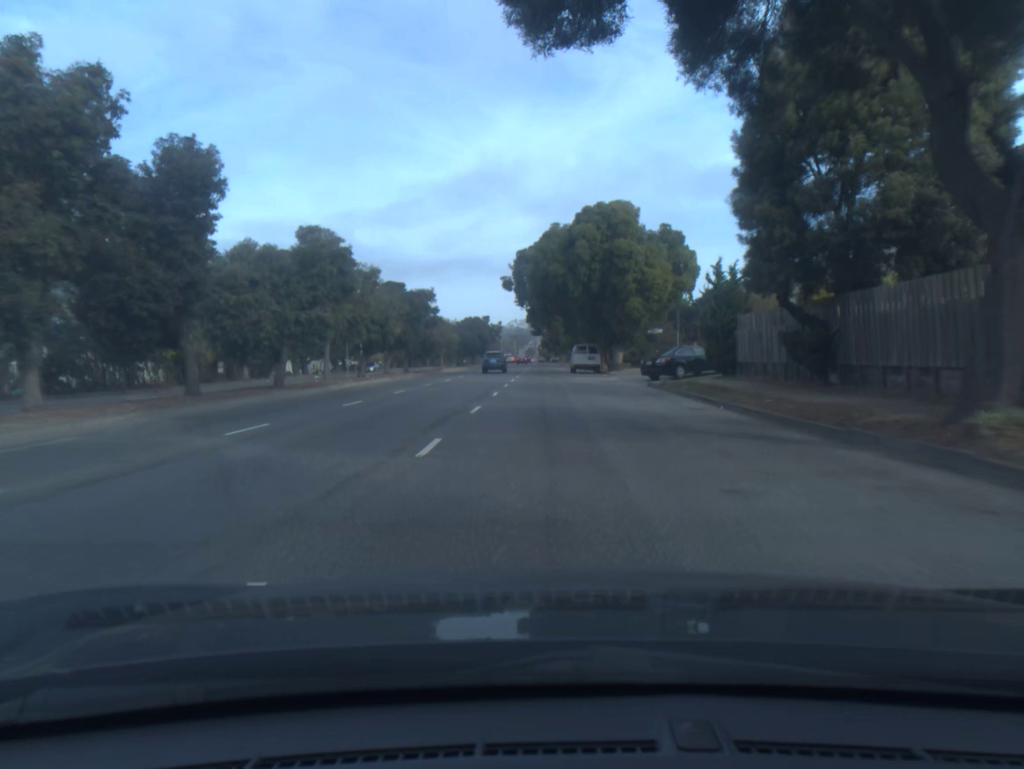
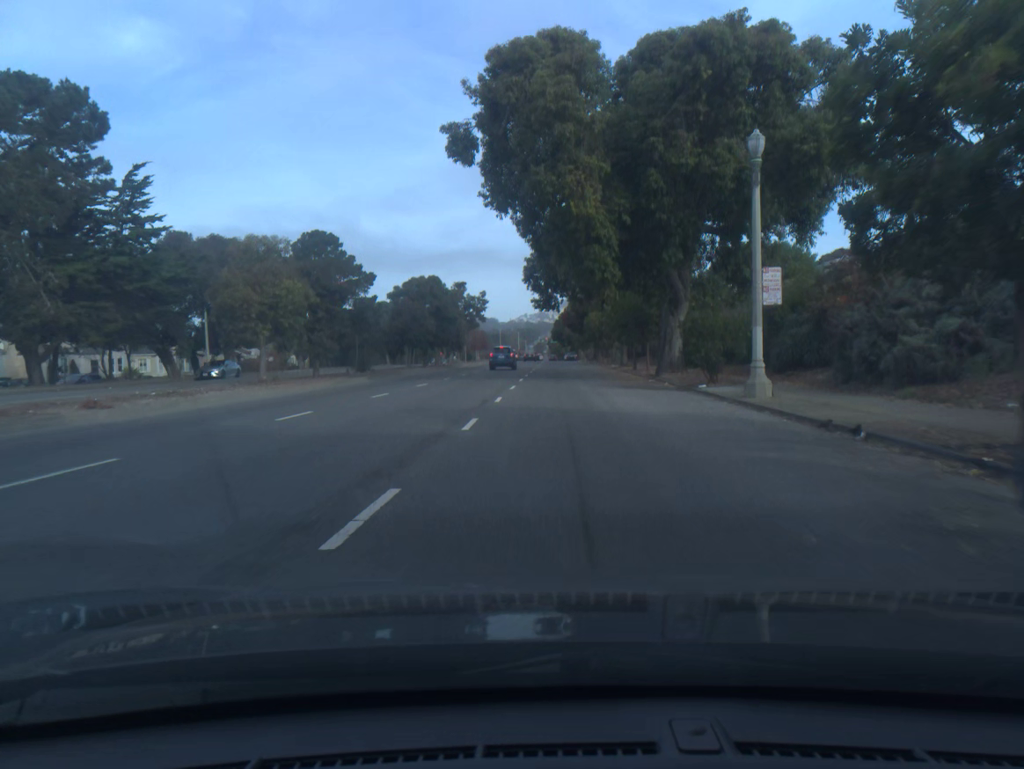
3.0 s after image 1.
(-0.3, +56.3) m; -1°
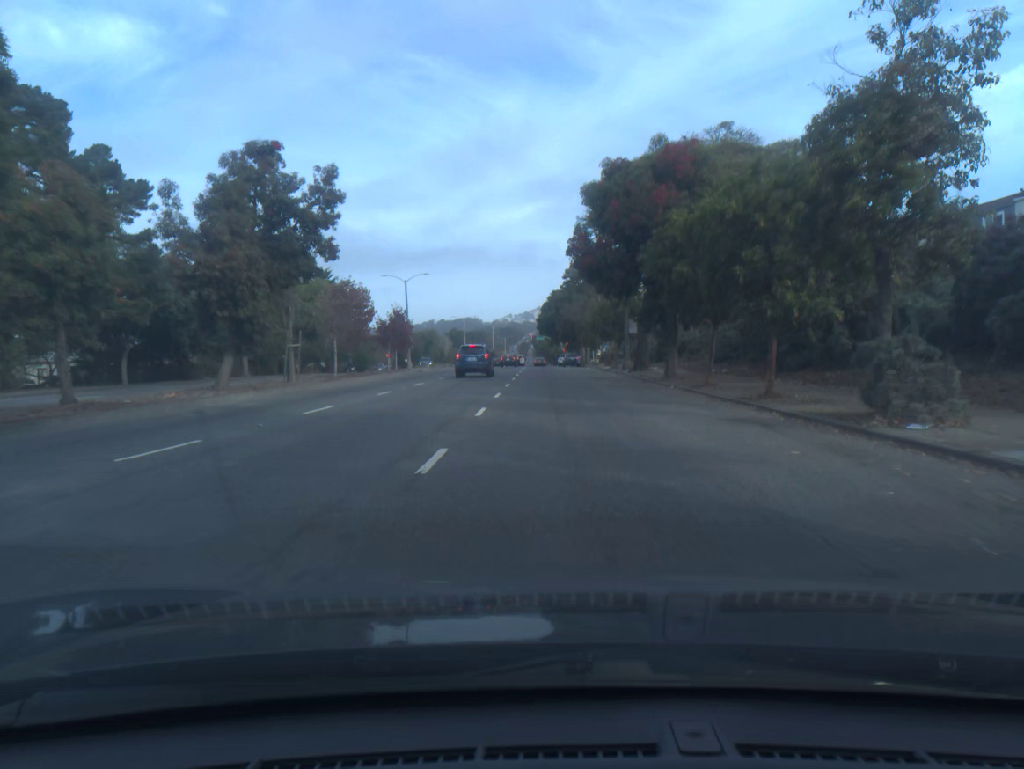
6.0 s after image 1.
(+0.6, +56.0) m; +1°
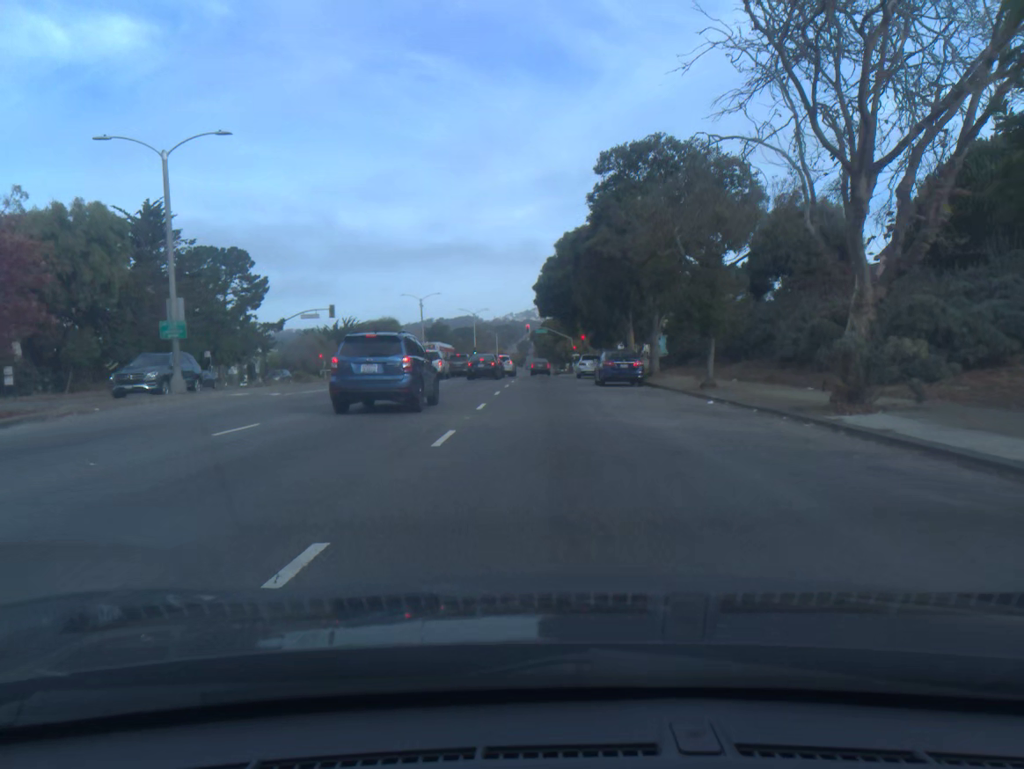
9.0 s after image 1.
(-0.1, +48.7) m; 0°
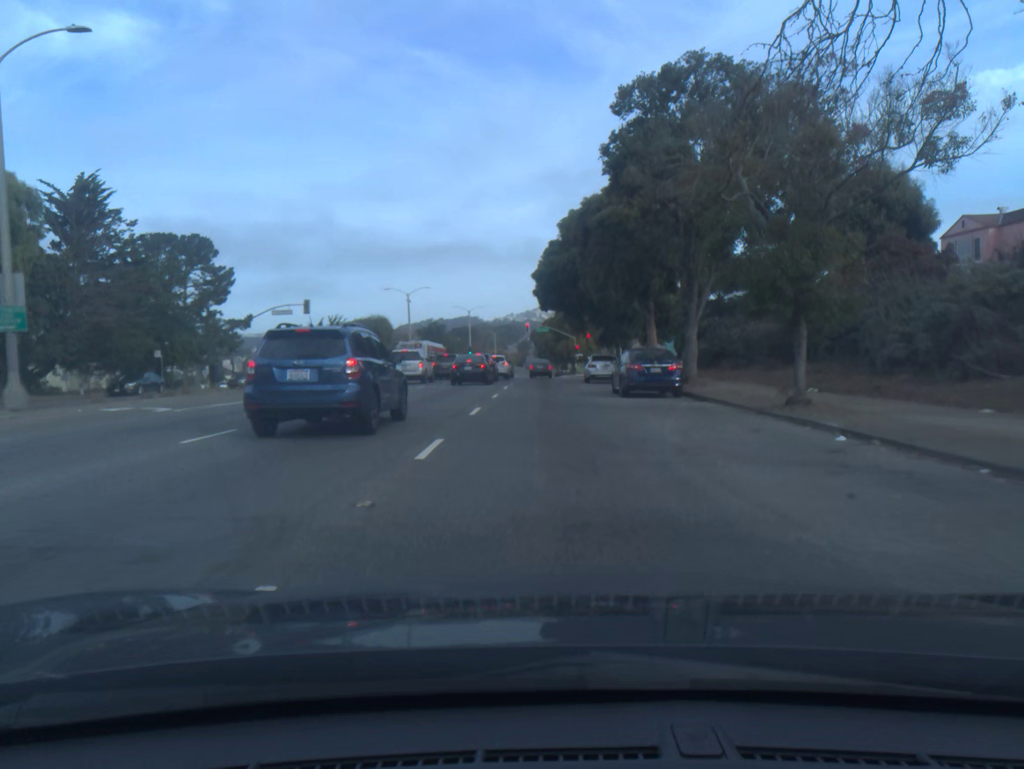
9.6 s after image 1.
(0.0, +8.4) m; 0°
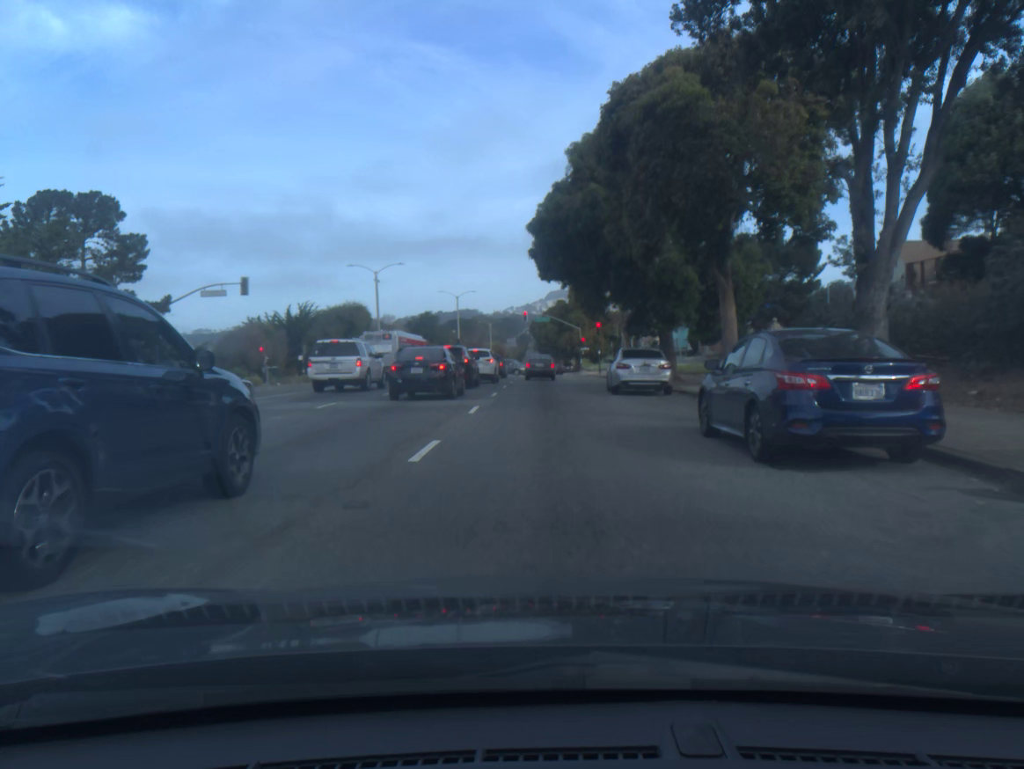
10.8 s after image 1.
(0.0, +14.7) m; 0°
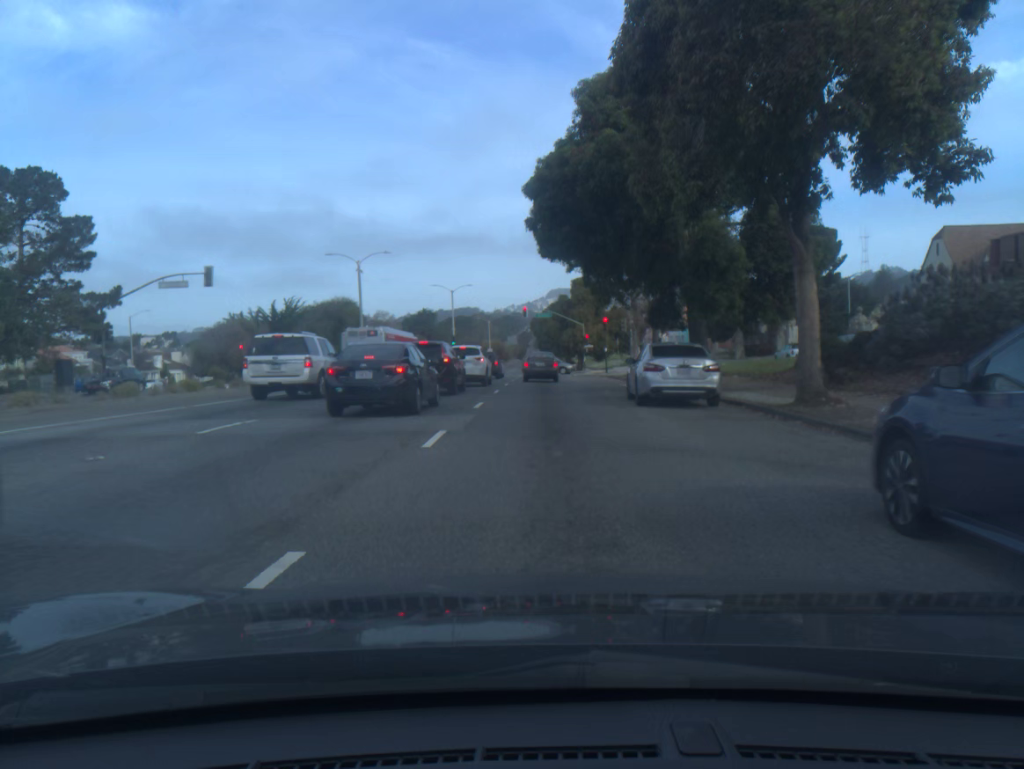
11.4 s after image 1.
(0.0, +6.4) m; 0°
